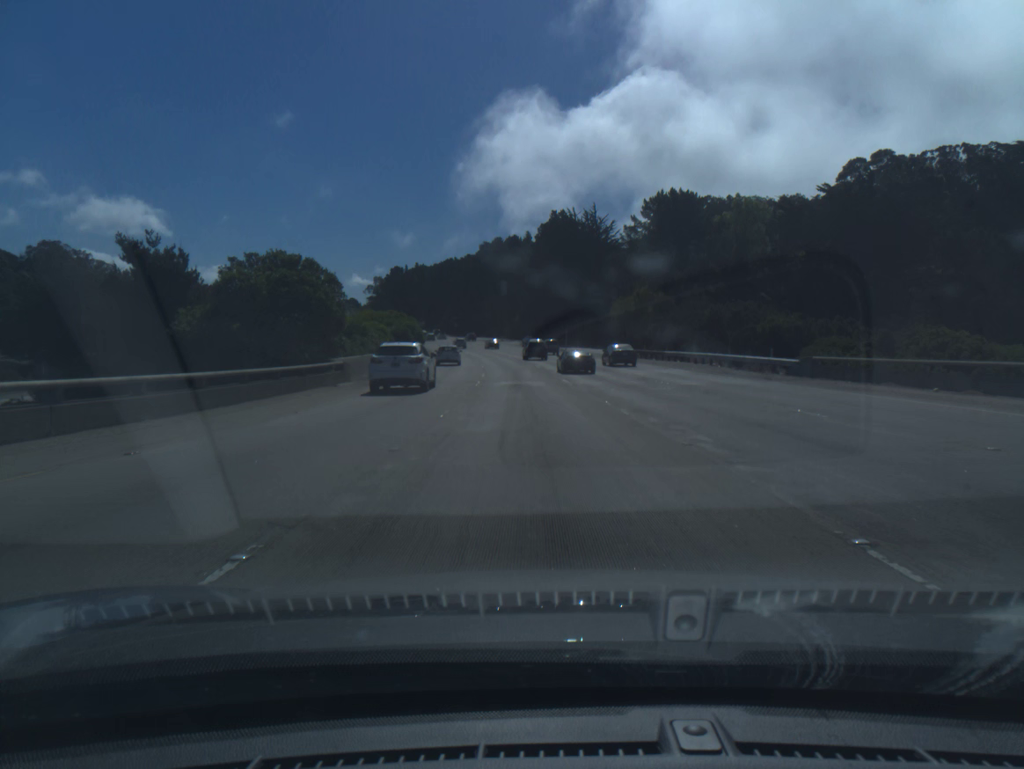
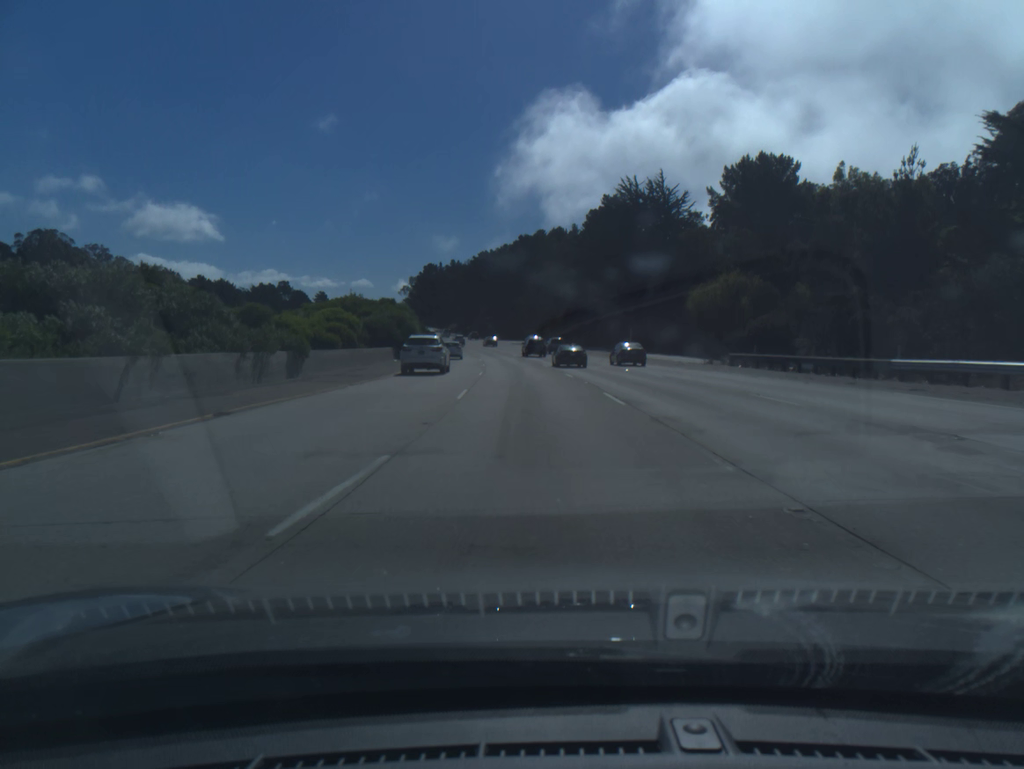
(-0.9, +34.1) m; -3°
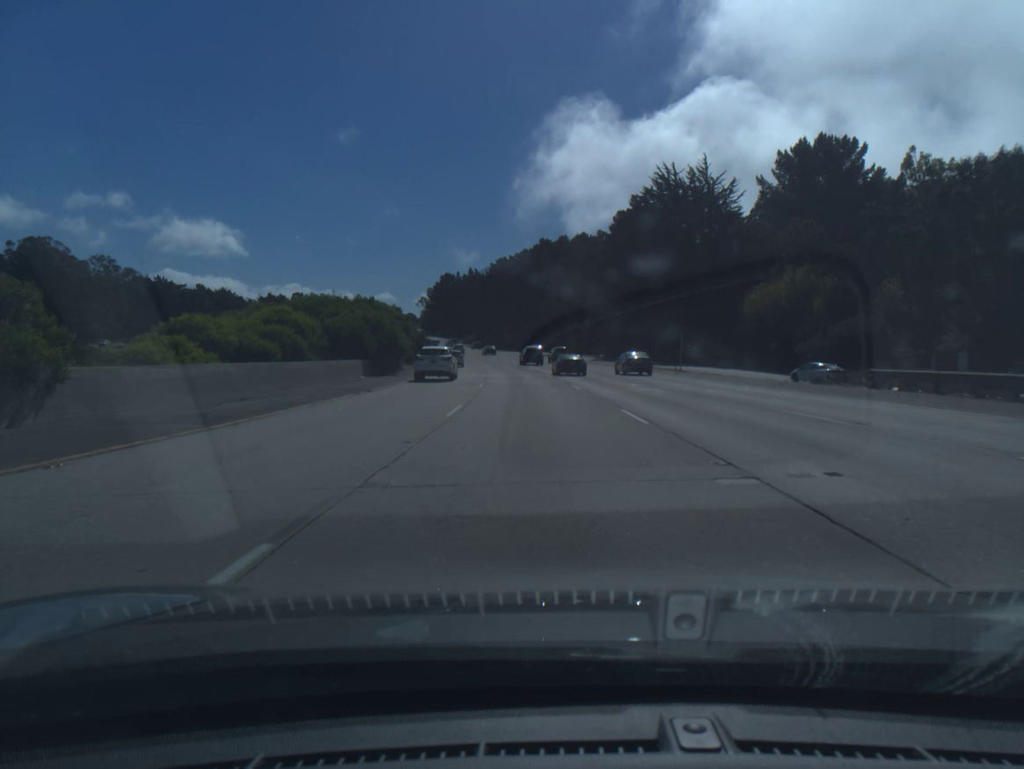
(-0.2, +17.0) m; -2°
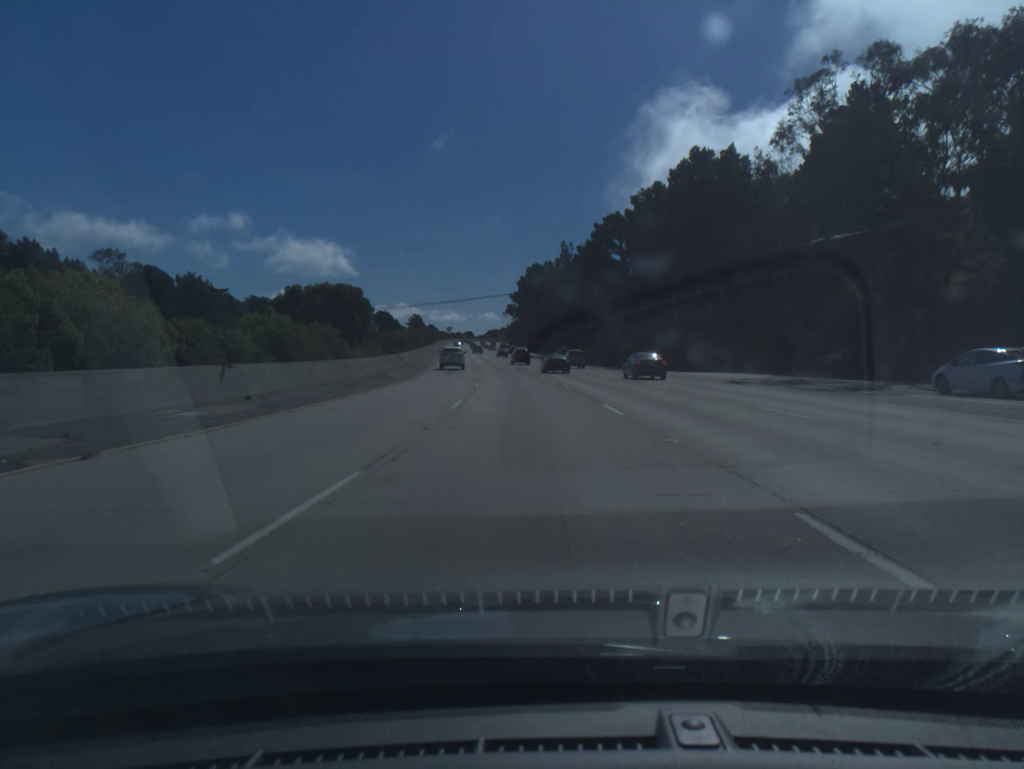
(-5.4, +84.4) m; -8°
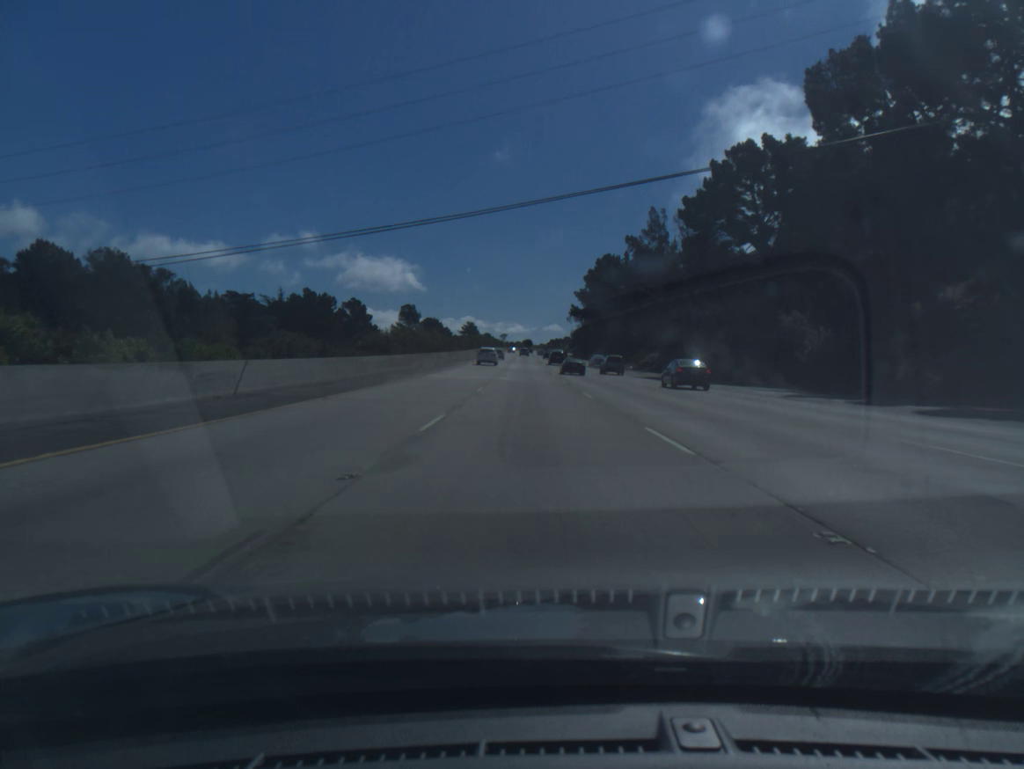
(-2.0, +50.4) m; -5°
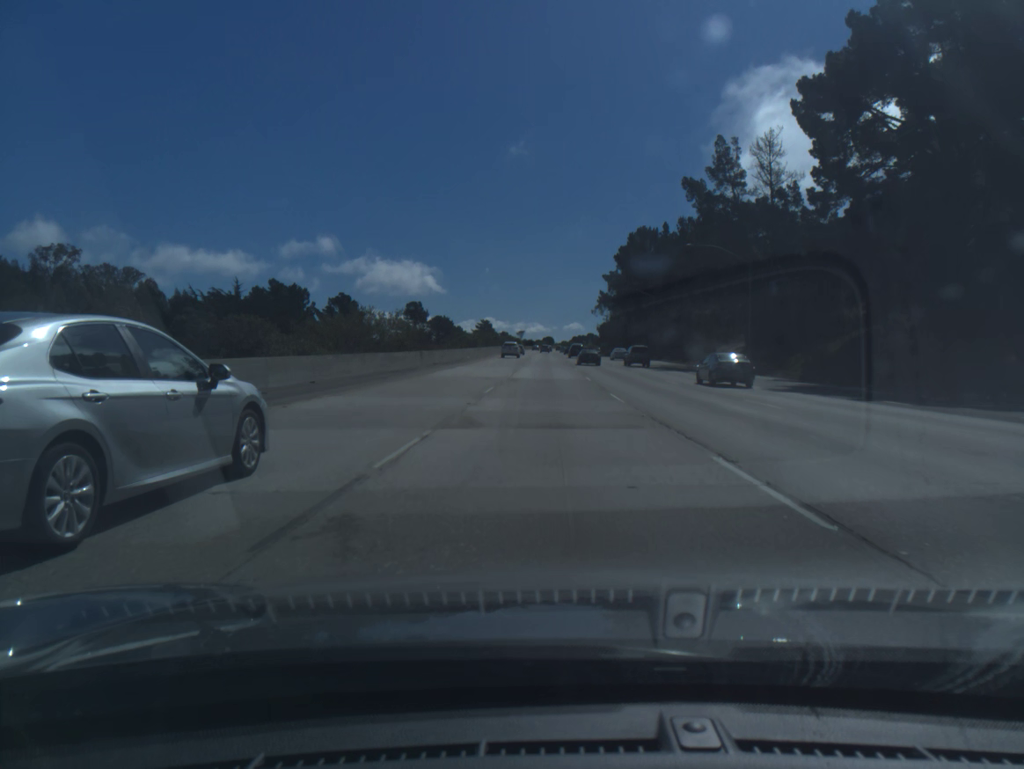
(-0.6, +33.6) m; -2°
